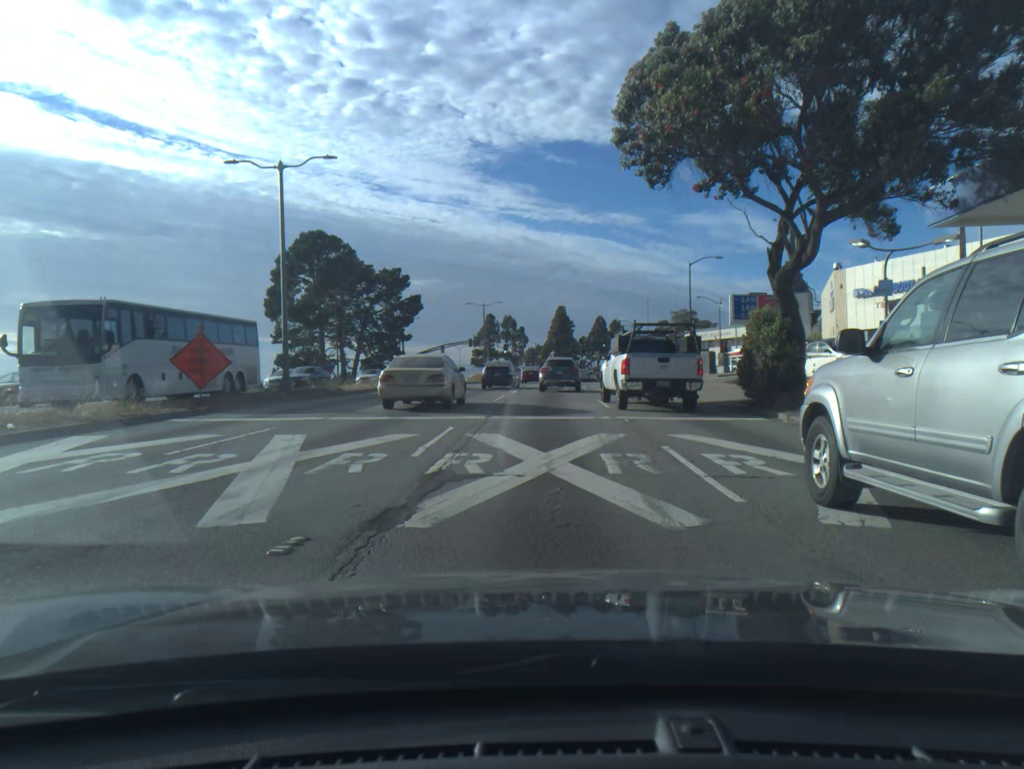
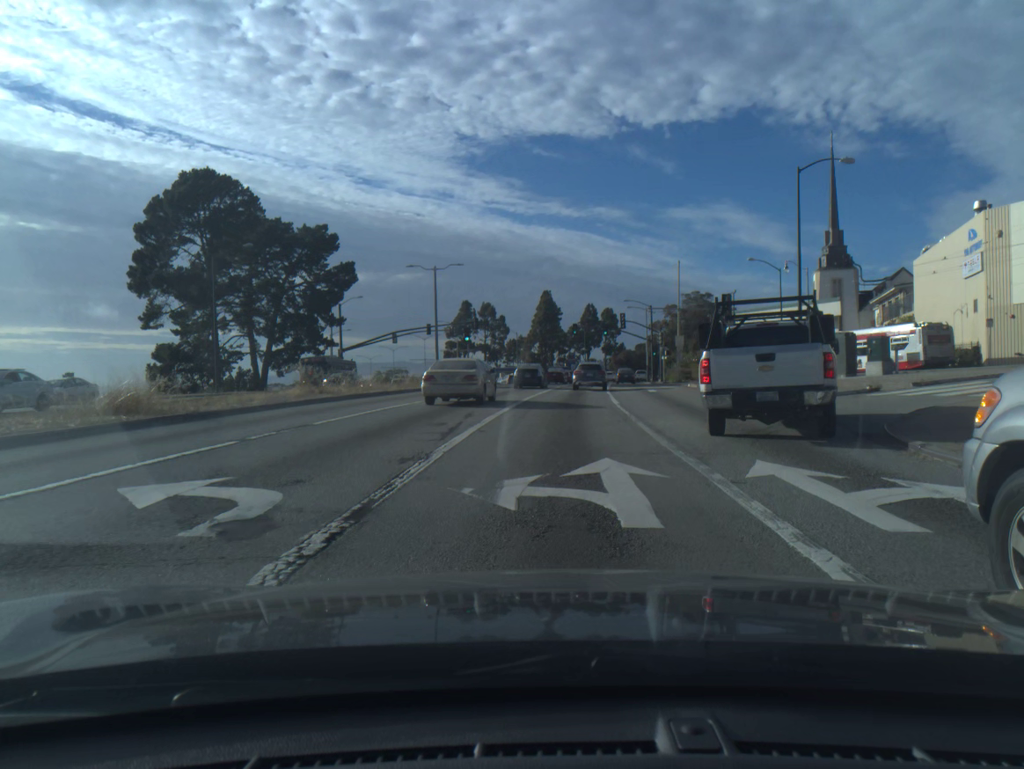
(+0.3, +30.6) m; +2°
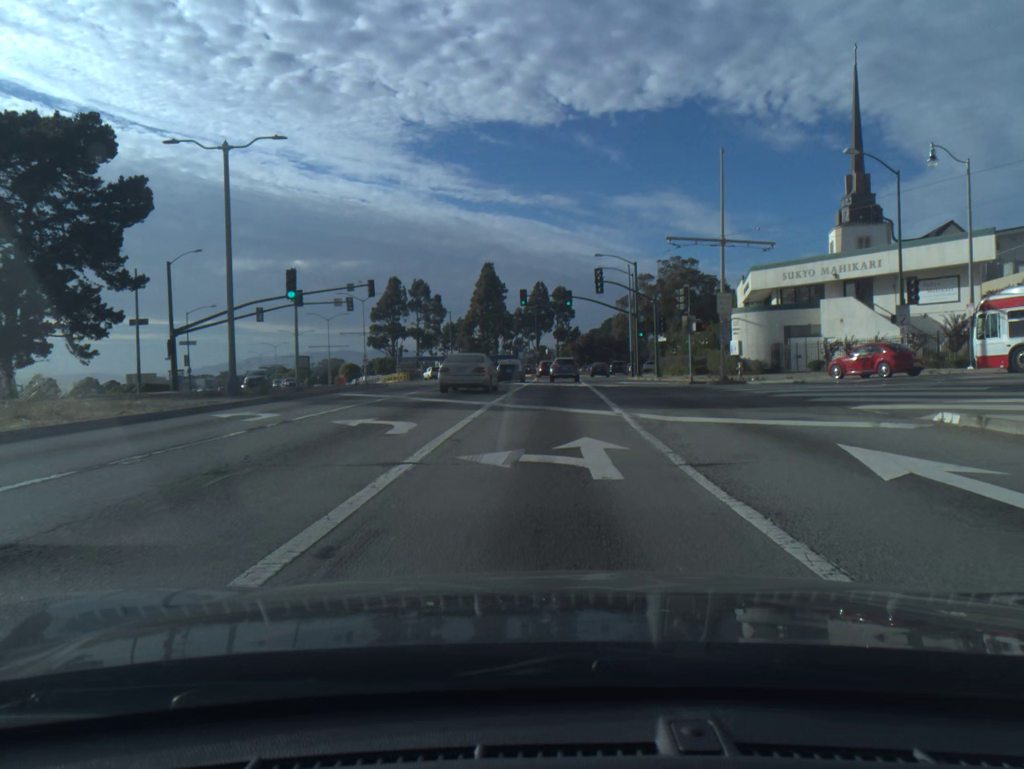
(+1.1, +31.7) m; +4°
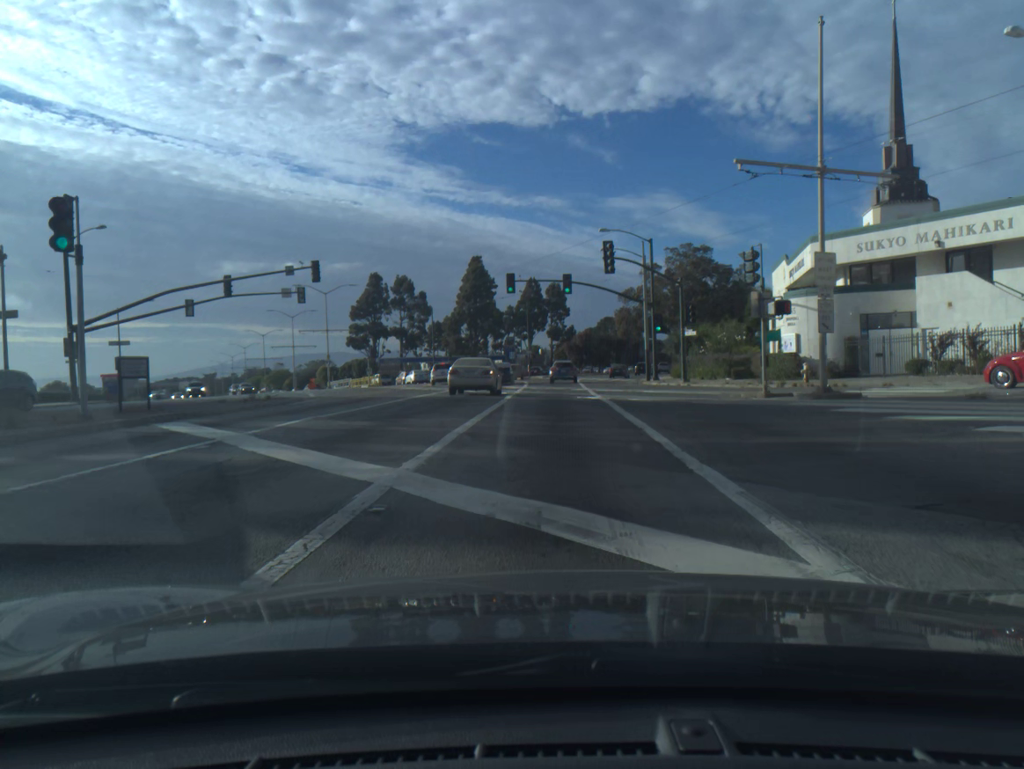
(0.0, +12.8) m; 0°
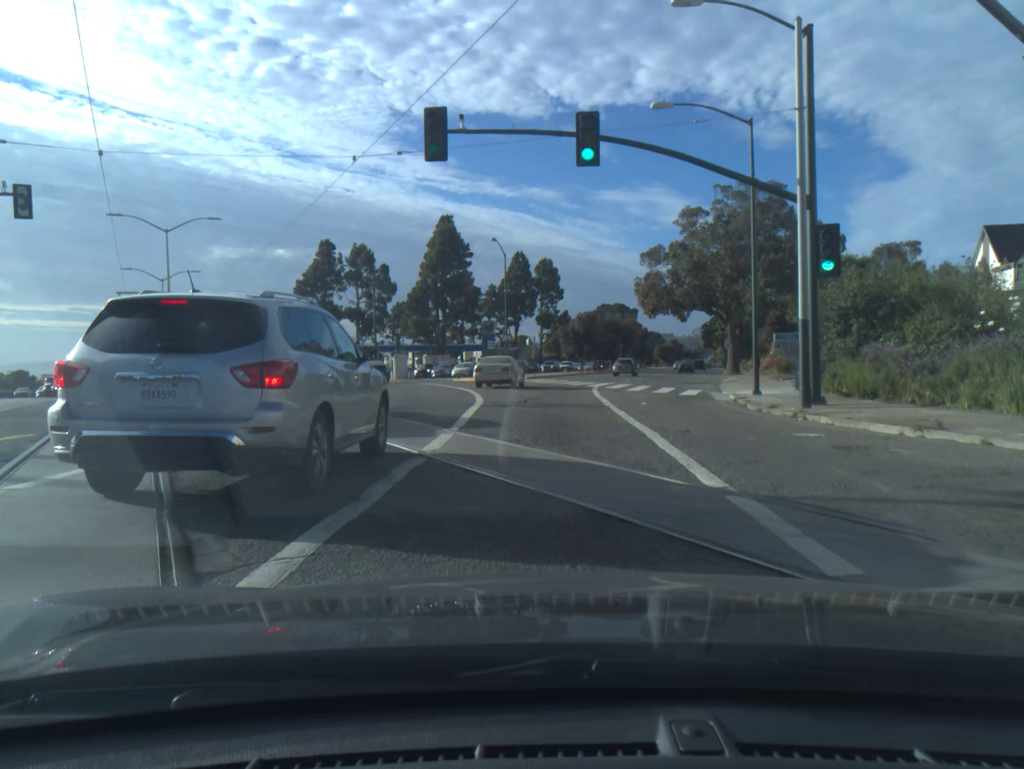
(+0.4, +32.2) m; 0°
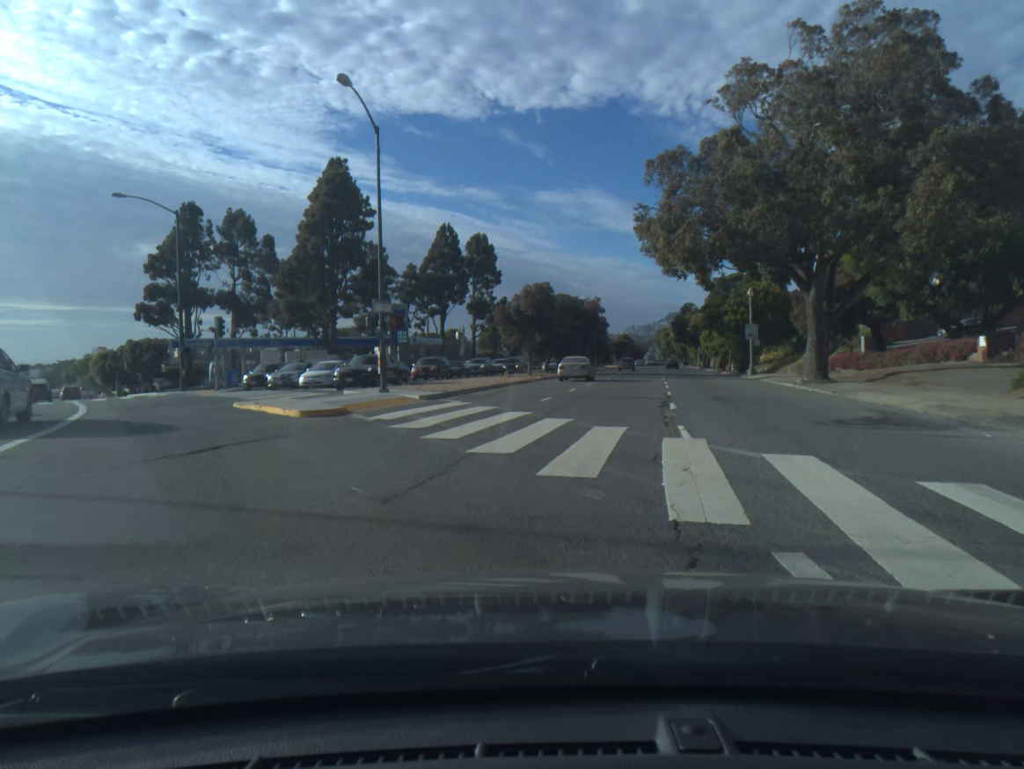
(+0.8, +32.4) m; +5°
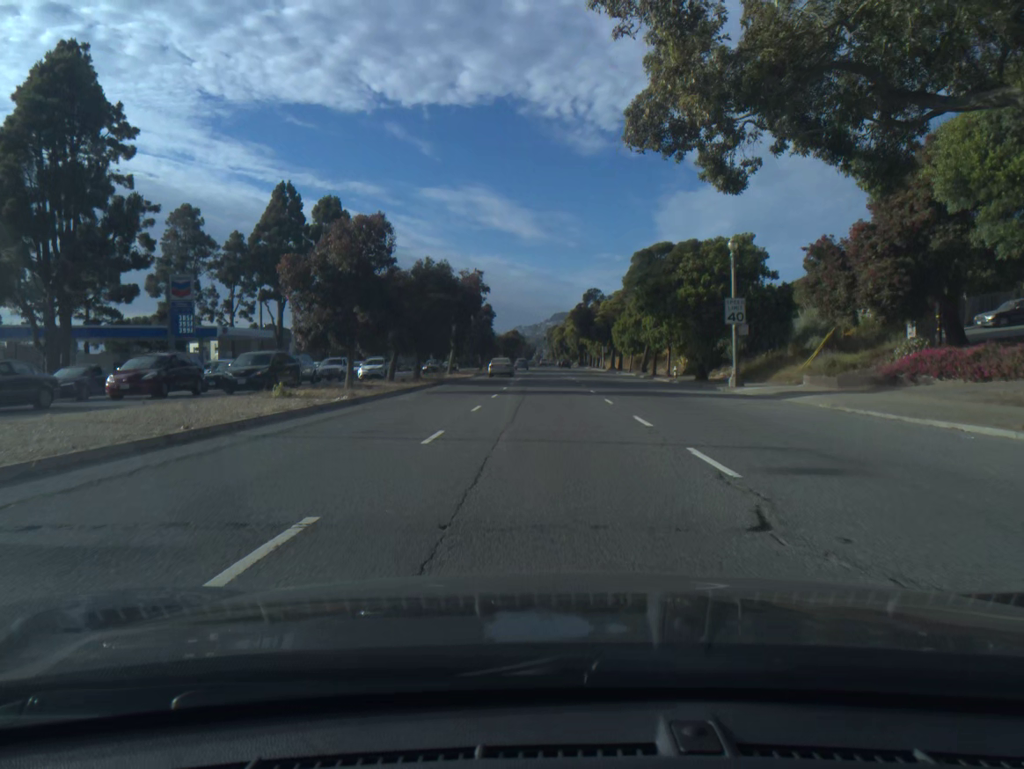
(+2.1, +26.0) m; +8°
